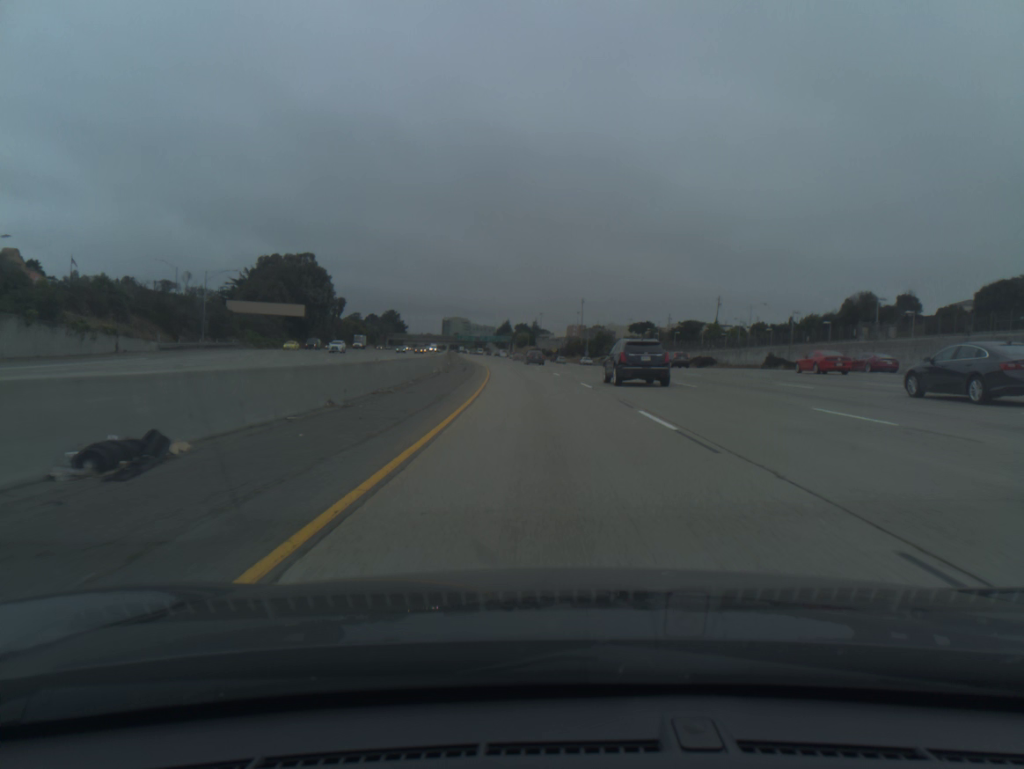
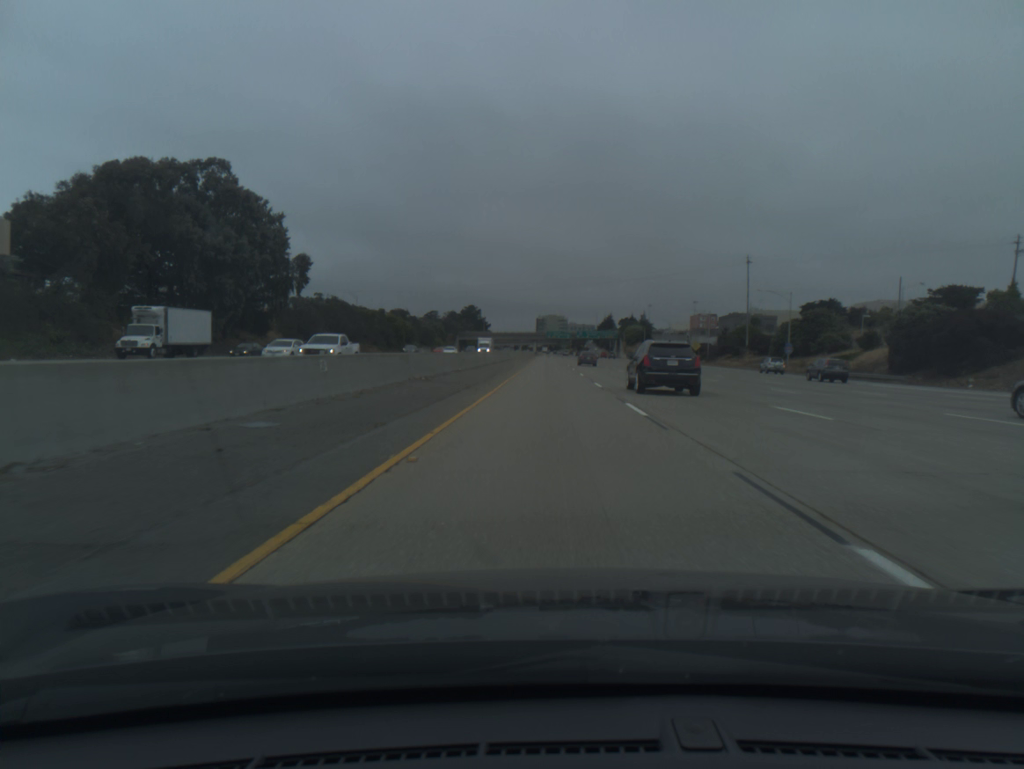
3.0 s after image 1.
(-6.7, +96.0) m; -7°
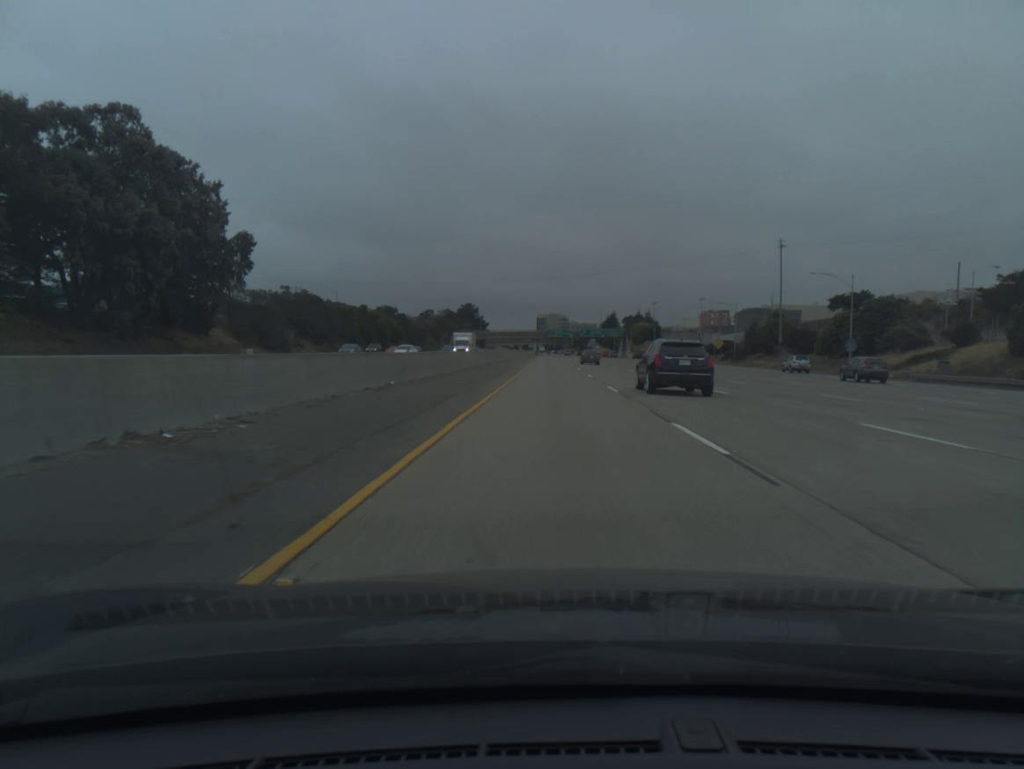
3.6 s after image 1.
(0.0, +19.3) m; 0°
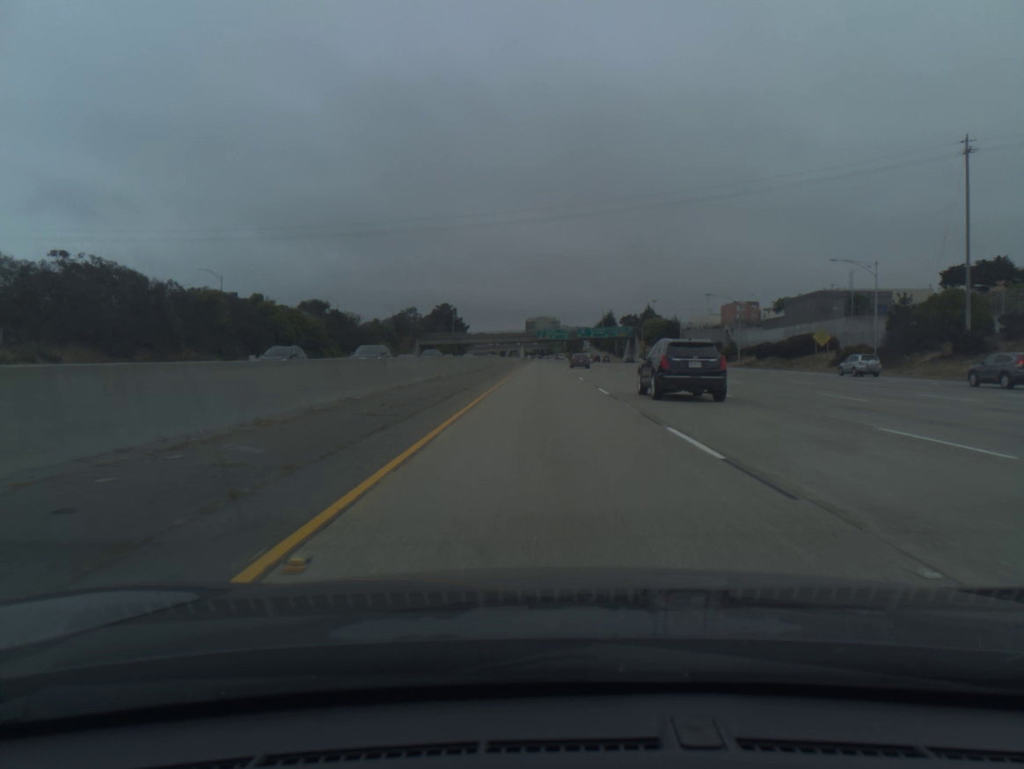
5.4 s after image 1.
(+0.4, +57.9) m; +1°
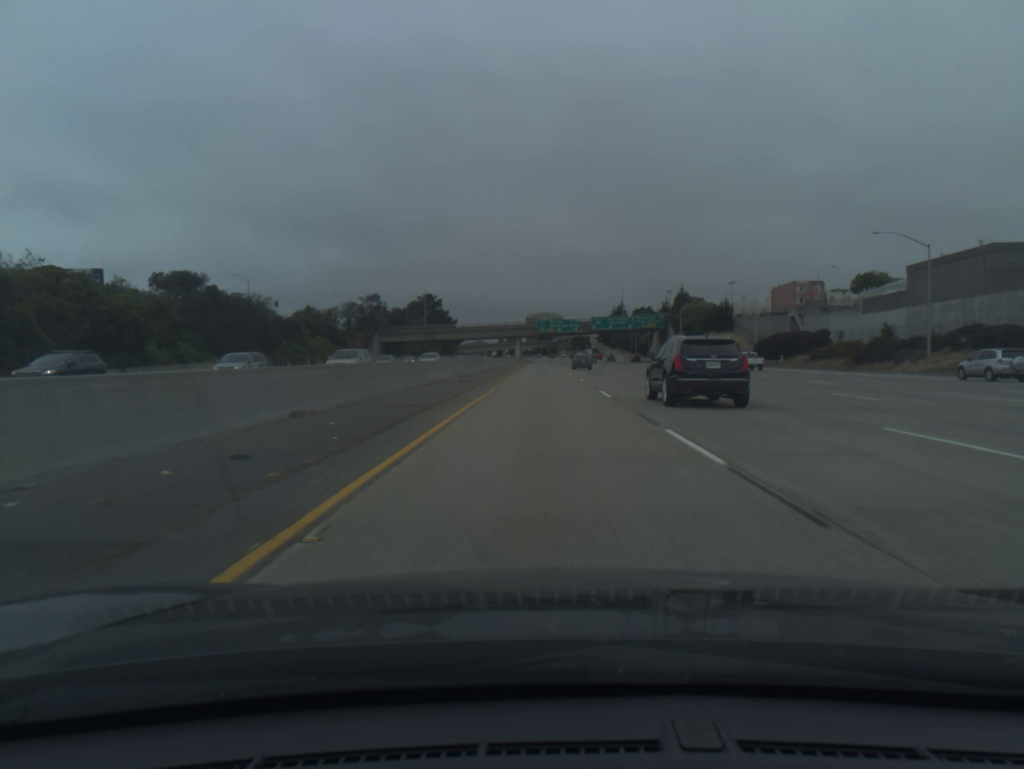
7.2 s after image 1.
(-0.2, +58.0) m; 0°
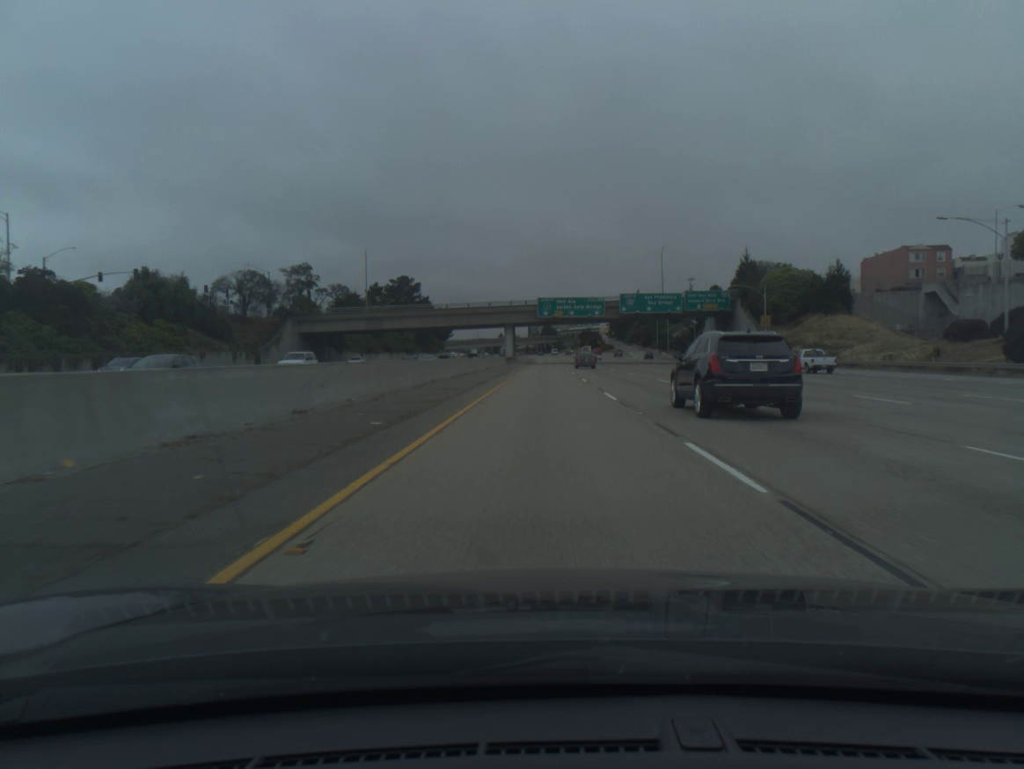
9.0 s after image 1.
(-0.1, +58.2) m; 0°
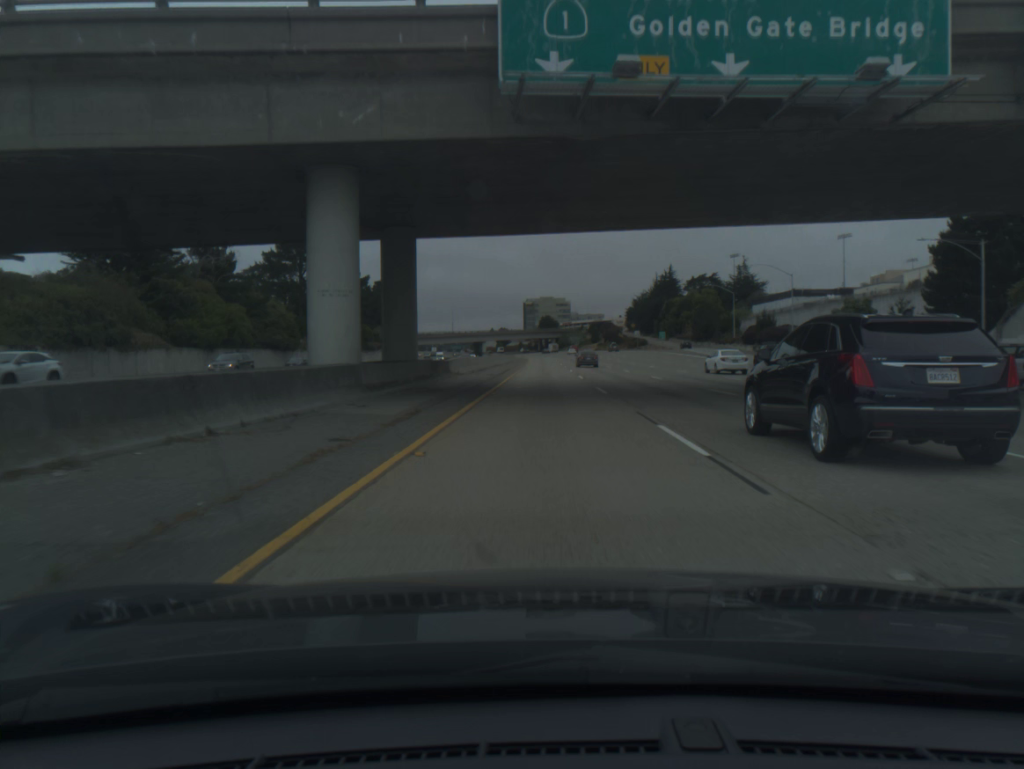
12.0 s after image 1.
(+0.1, +97.5) m; 0°
